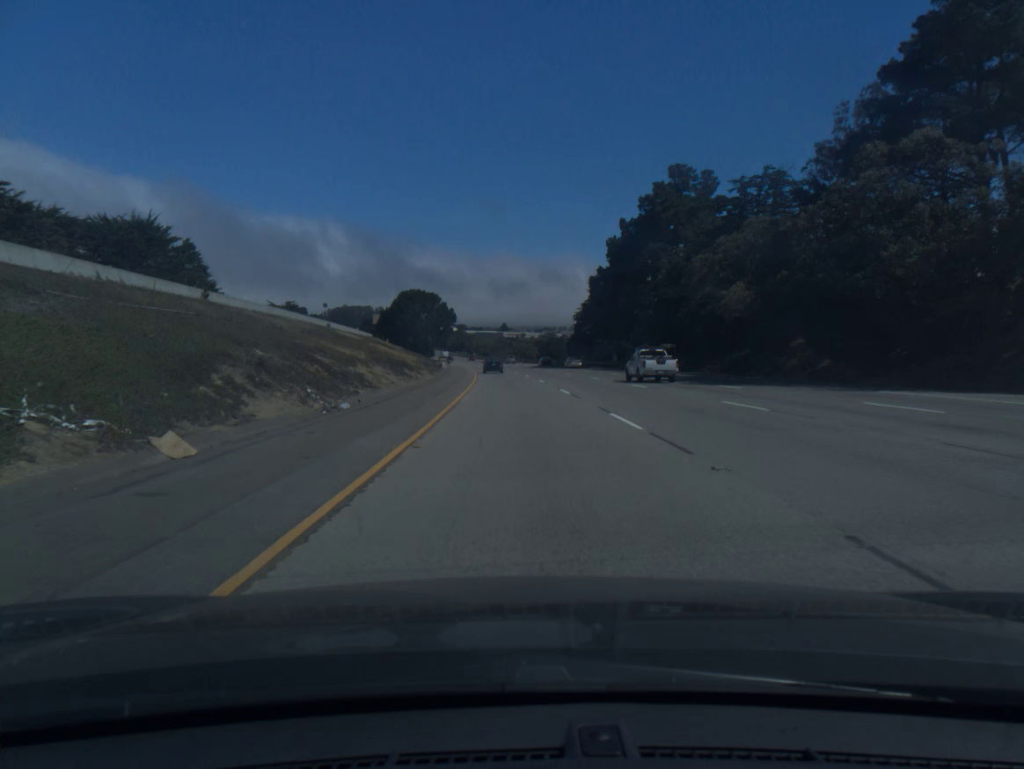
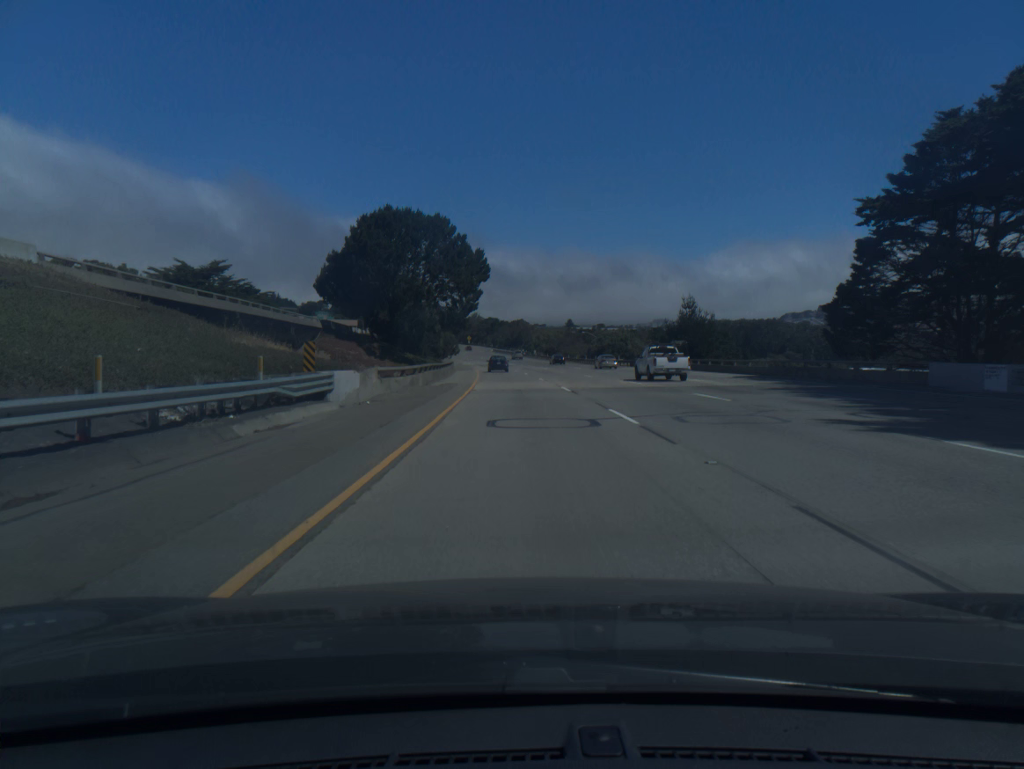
(-4.2, +98.2) m; -5°
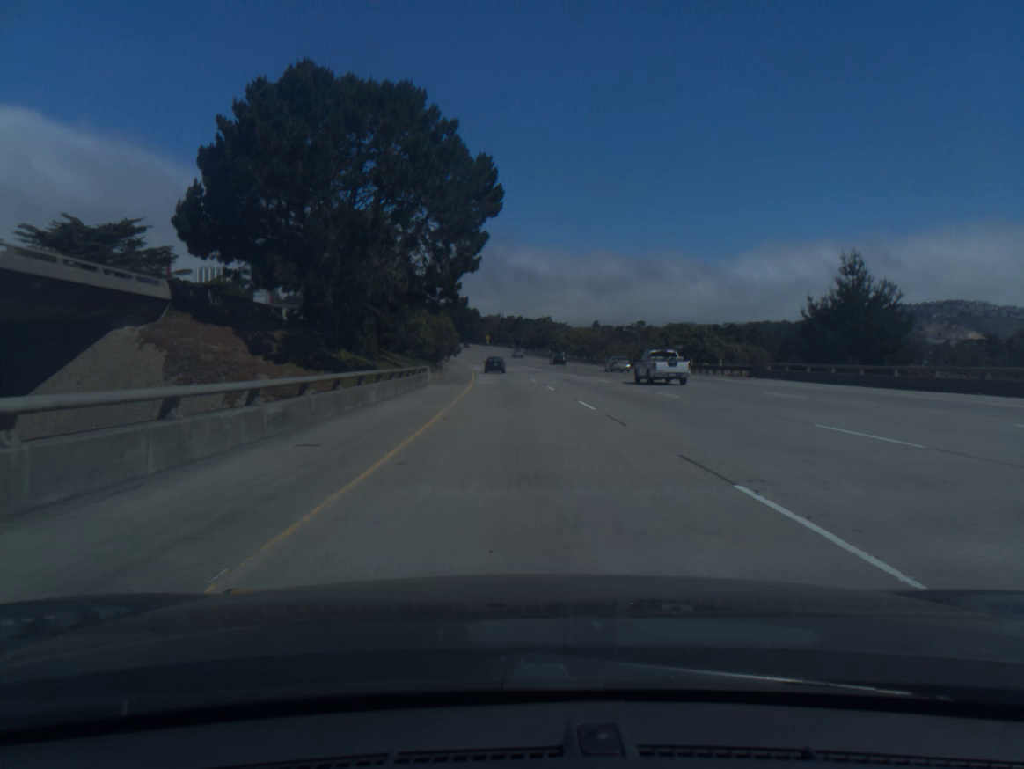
(-0.5, +39.3) m; -2°
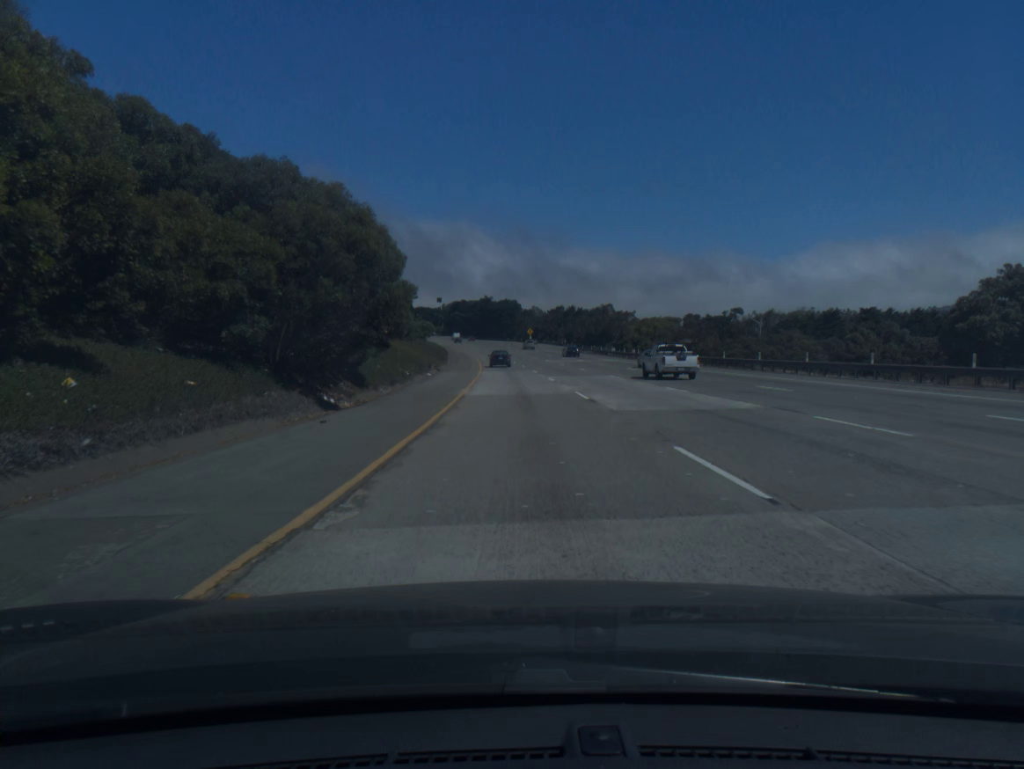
(-1.6, +59.0) m; -3°
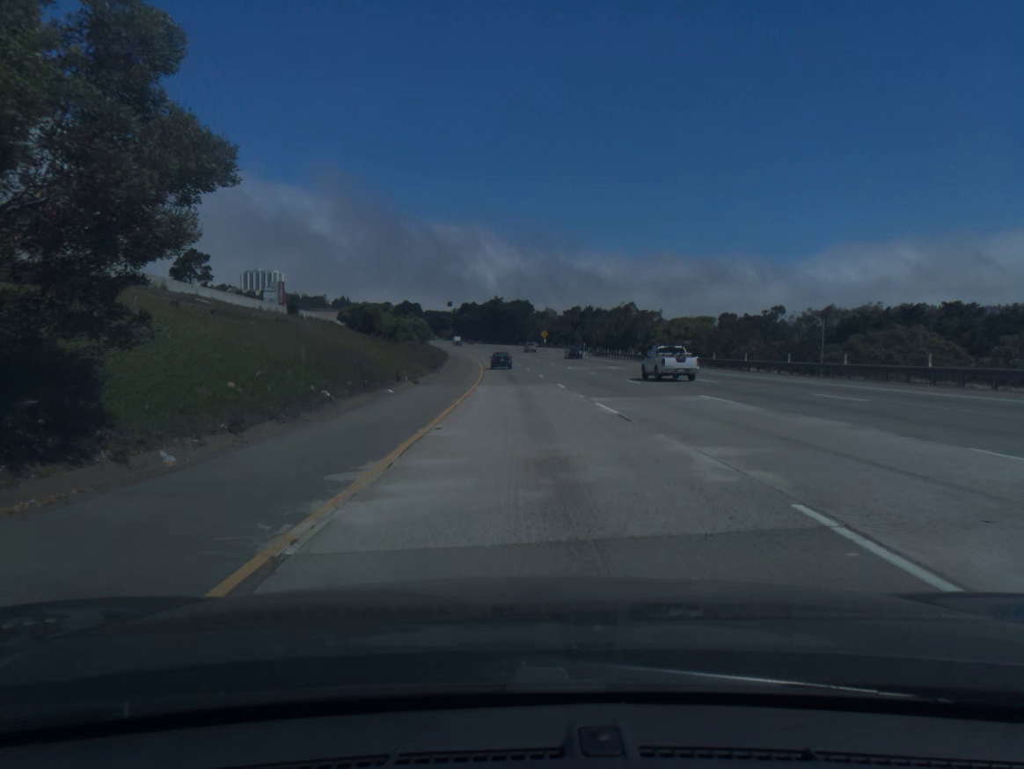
(-0.2, +19.6) m; -1°
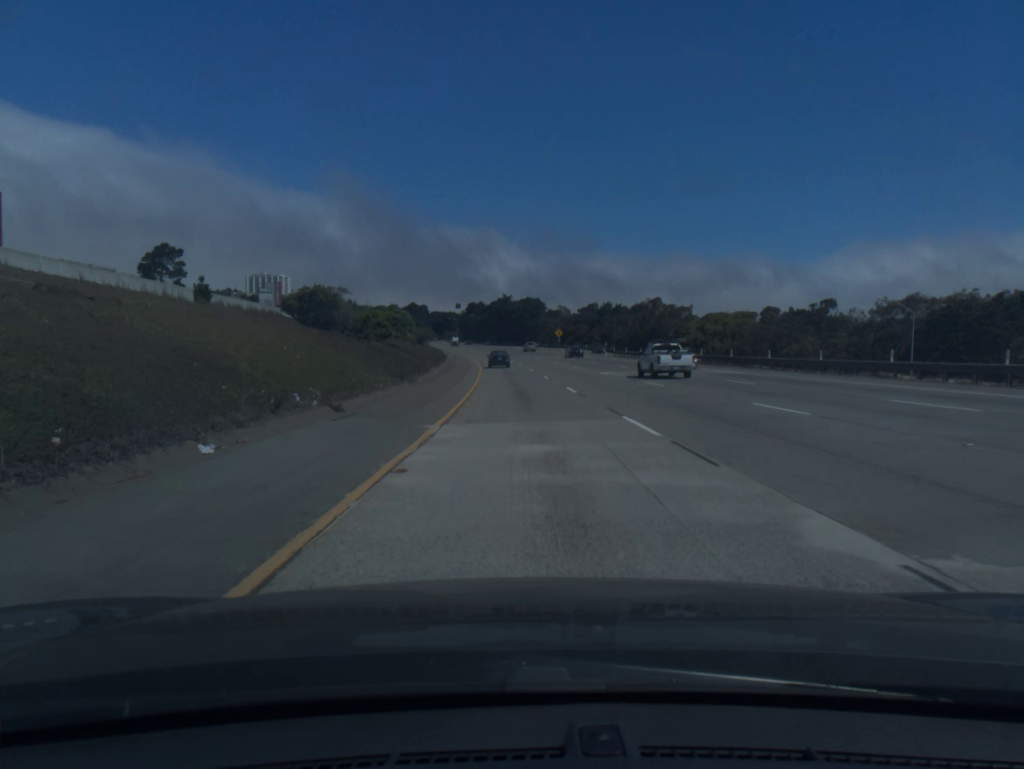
(-0.1, +19.6) m; -1°
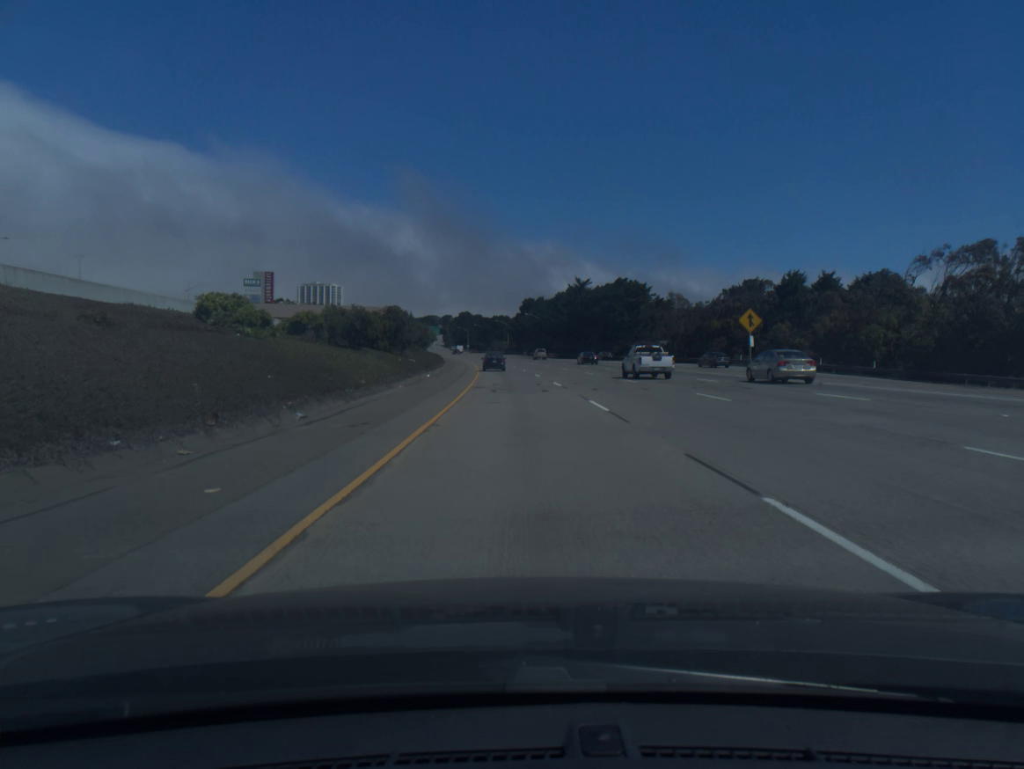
(-3.6, +96.7) m; -5°
